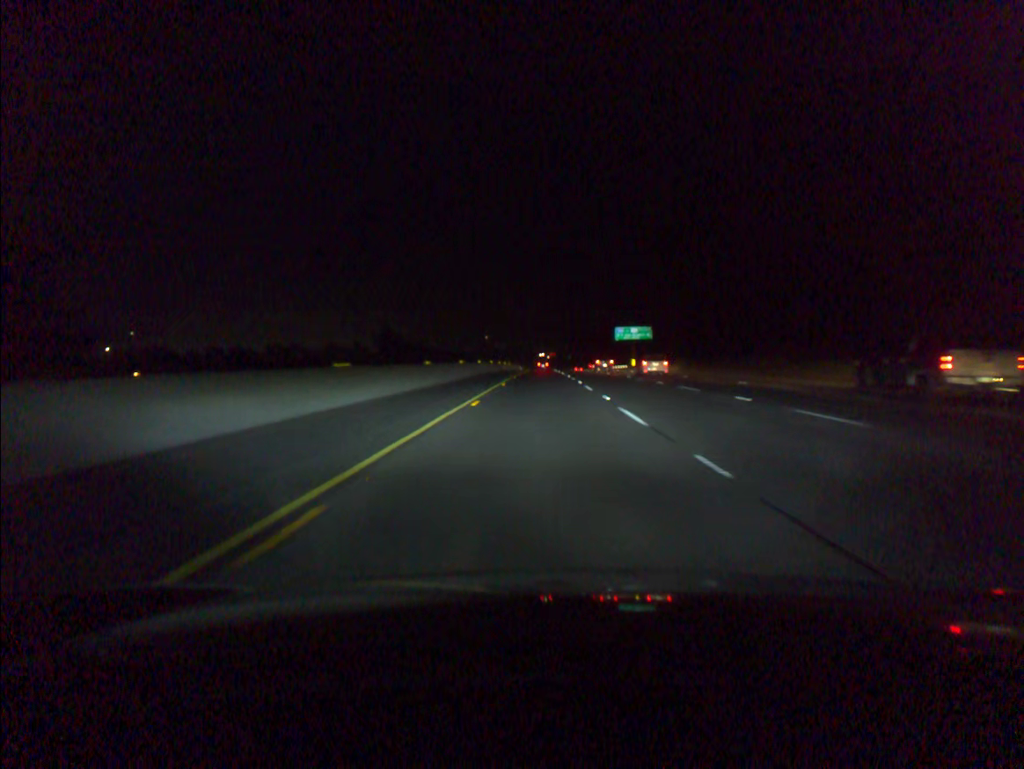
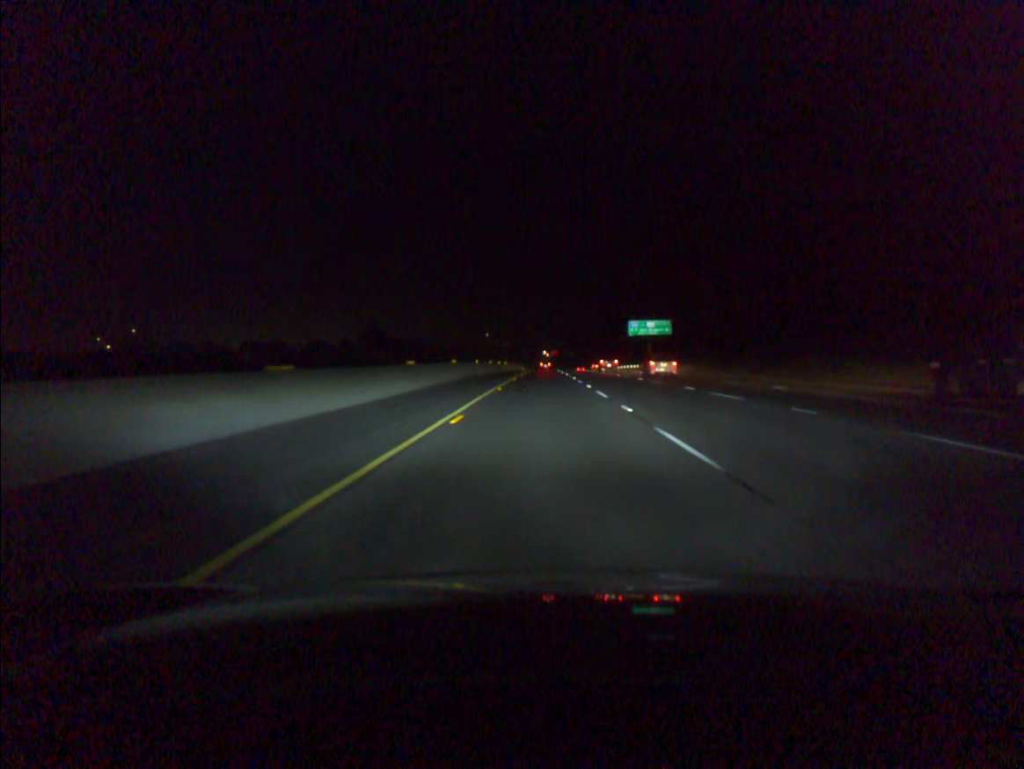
(0.0, +19.8) m; 0°
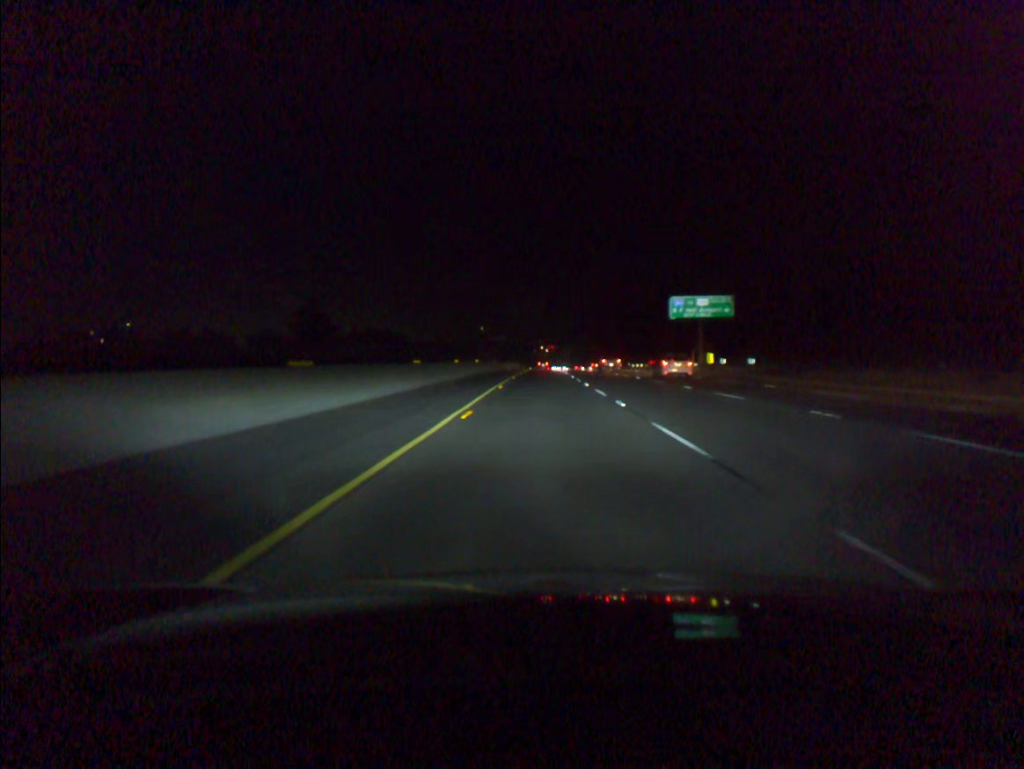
(0.0, +42.8) m; 0°
